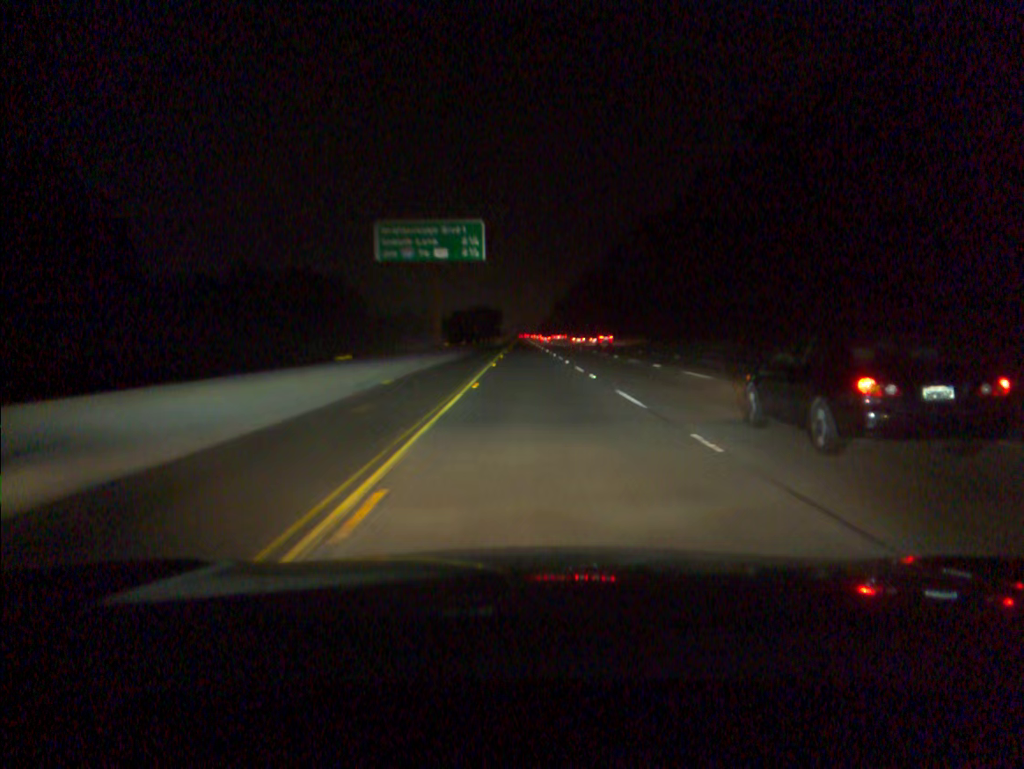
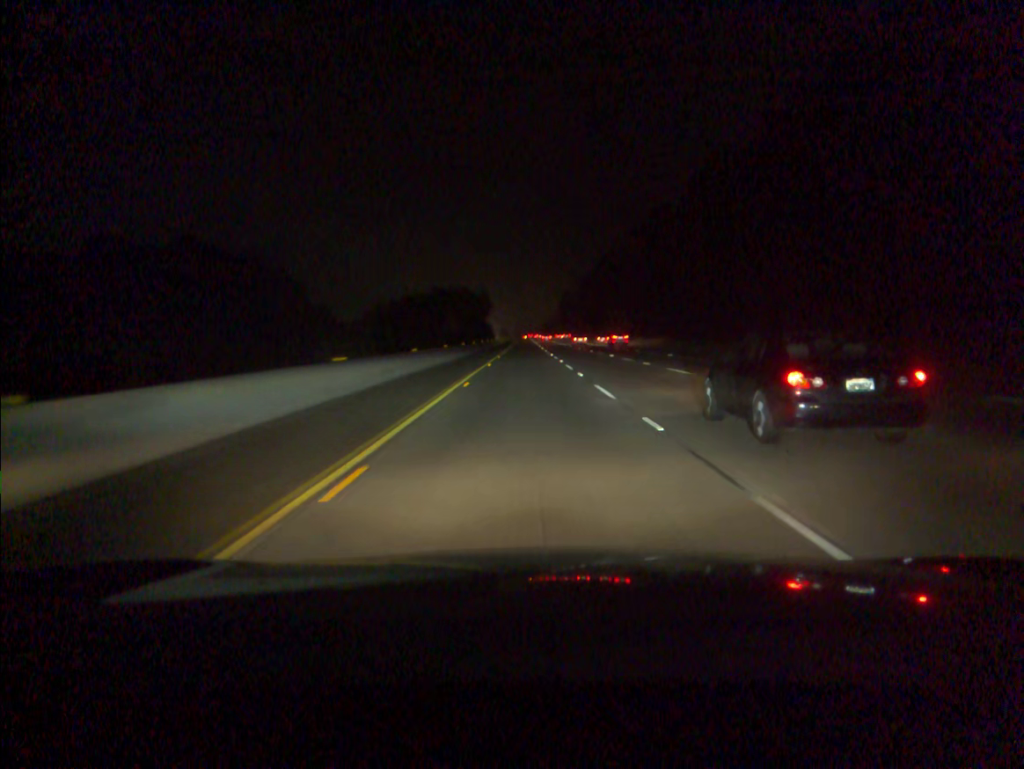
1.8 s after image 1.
(0.0, +57.1) m; 0°
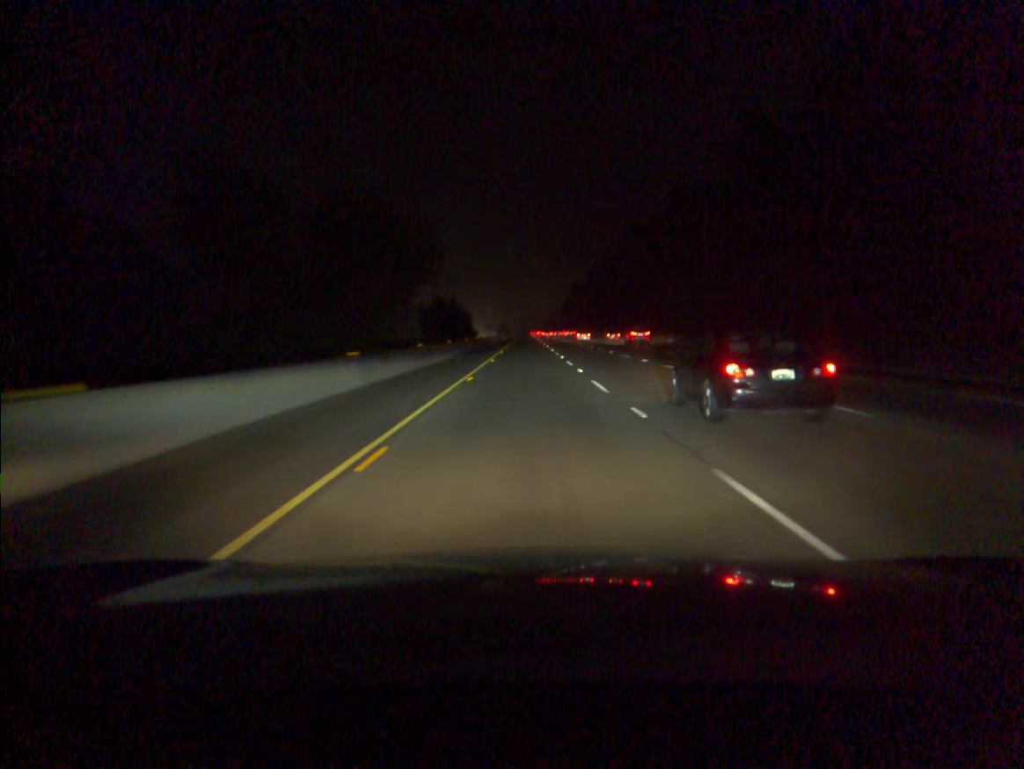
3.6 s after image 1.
(-0.2, +57.0) m; 0°
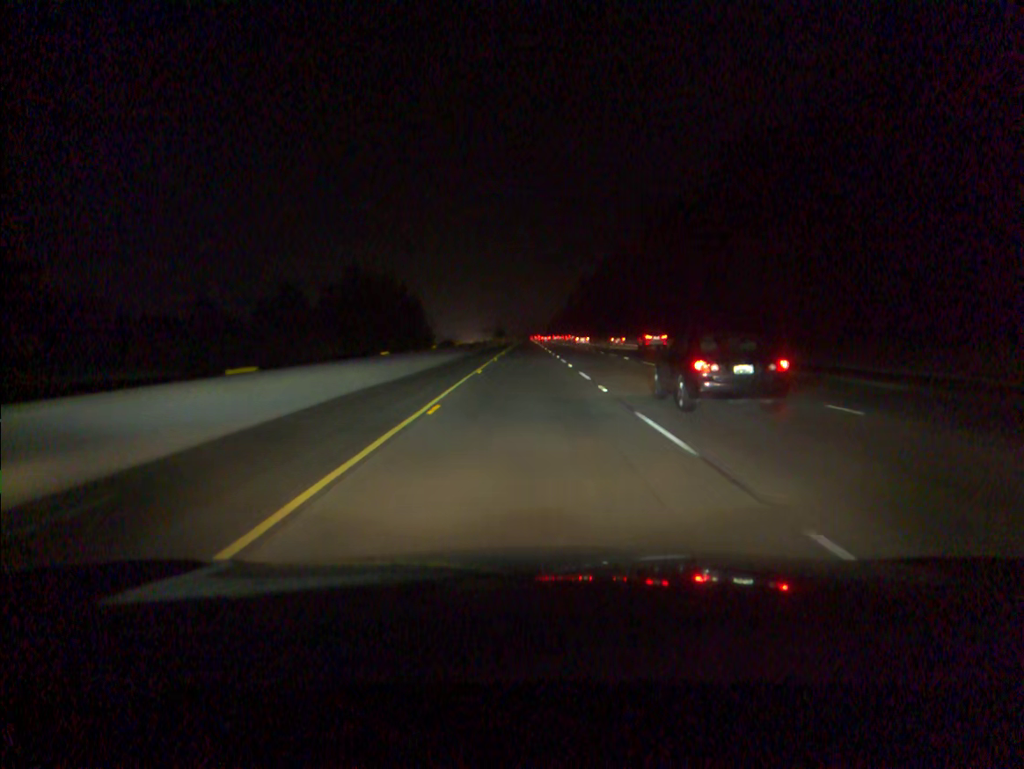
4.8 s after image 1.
(0.0, +38.0) m; 0°
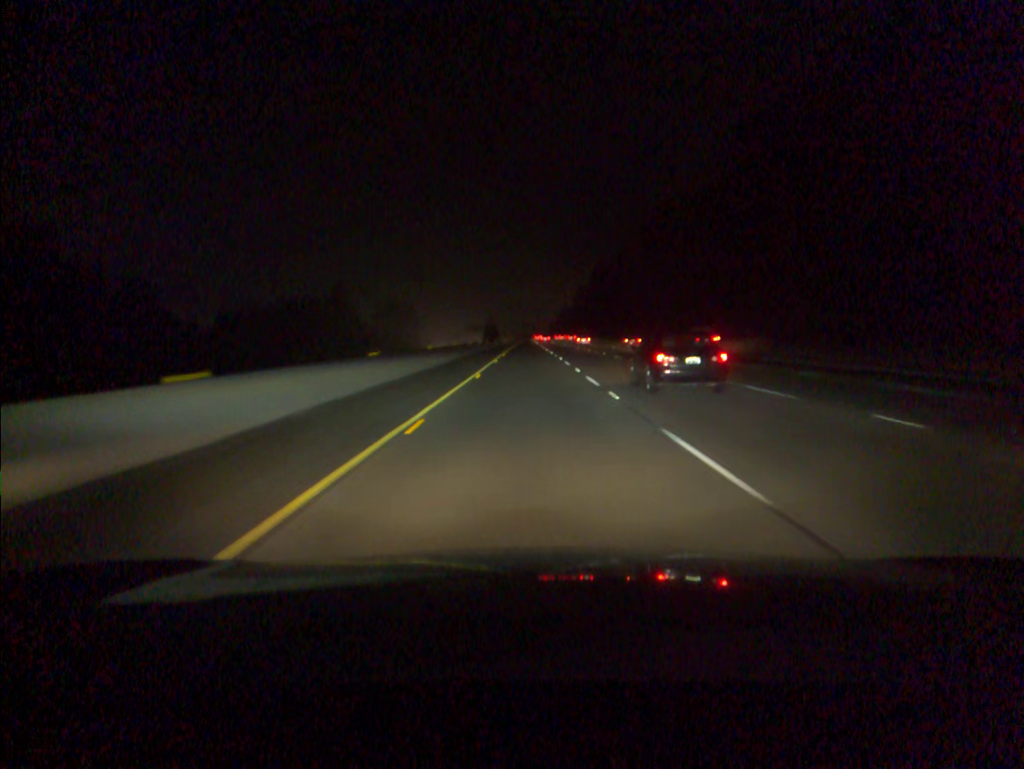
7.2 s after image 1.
(-0.1, +75.7) m; 0°
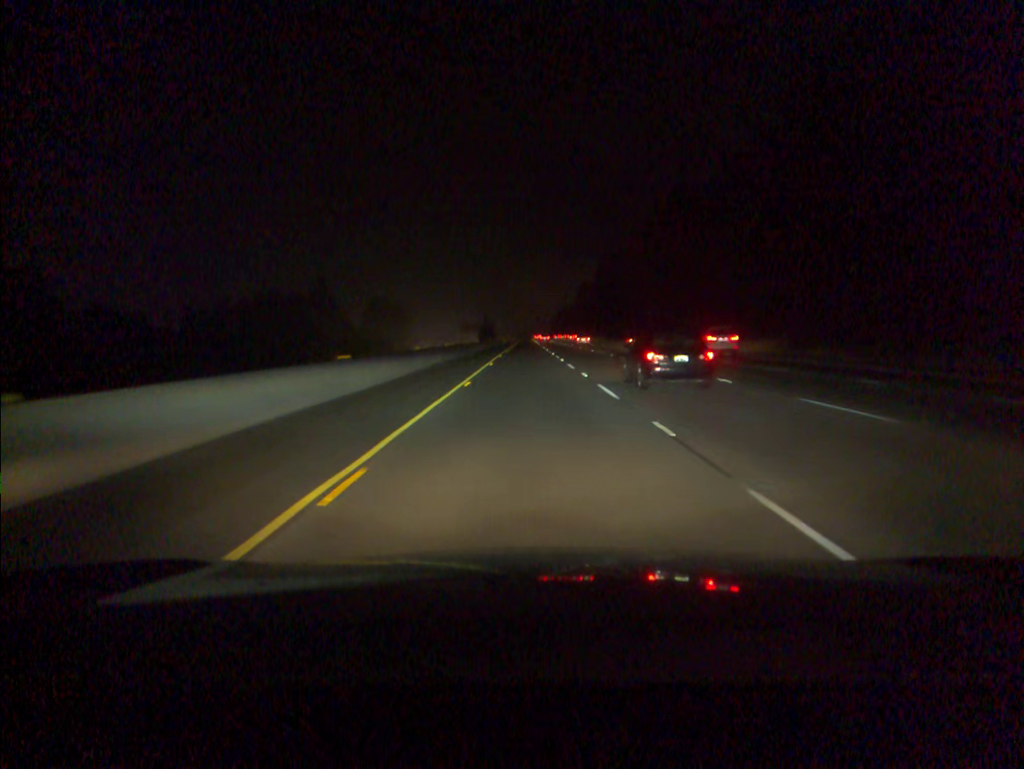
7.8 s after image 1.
(0.0, +18.9) m; 0°
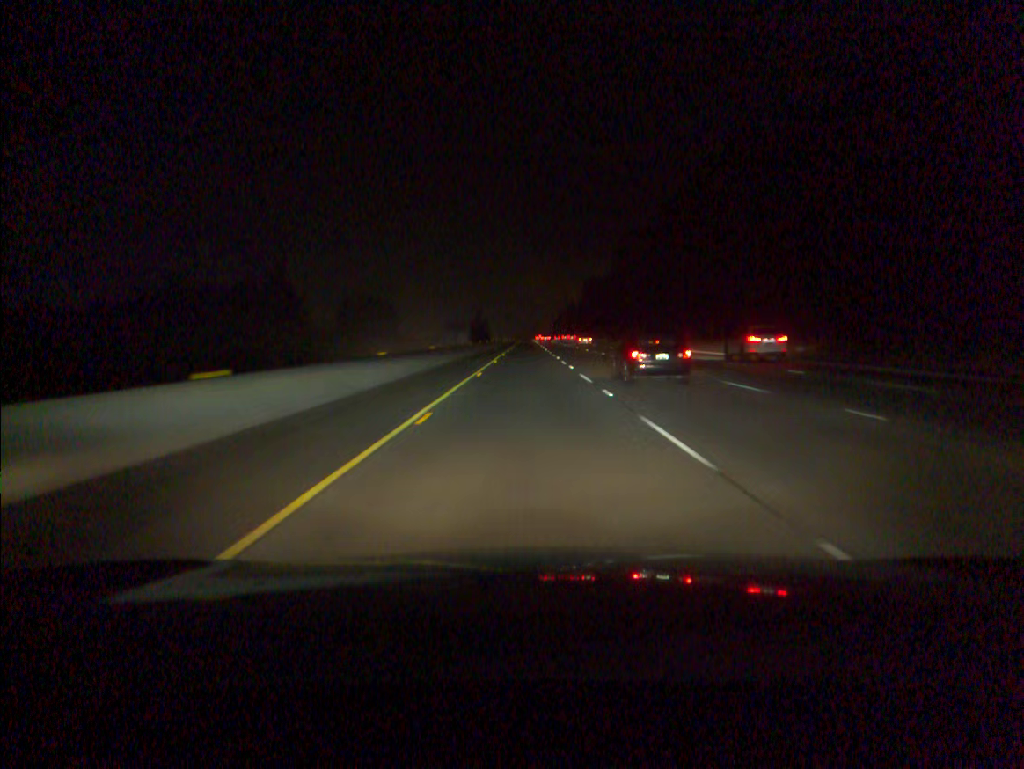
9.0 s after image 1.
(0.0, +37.9) m; 0°
